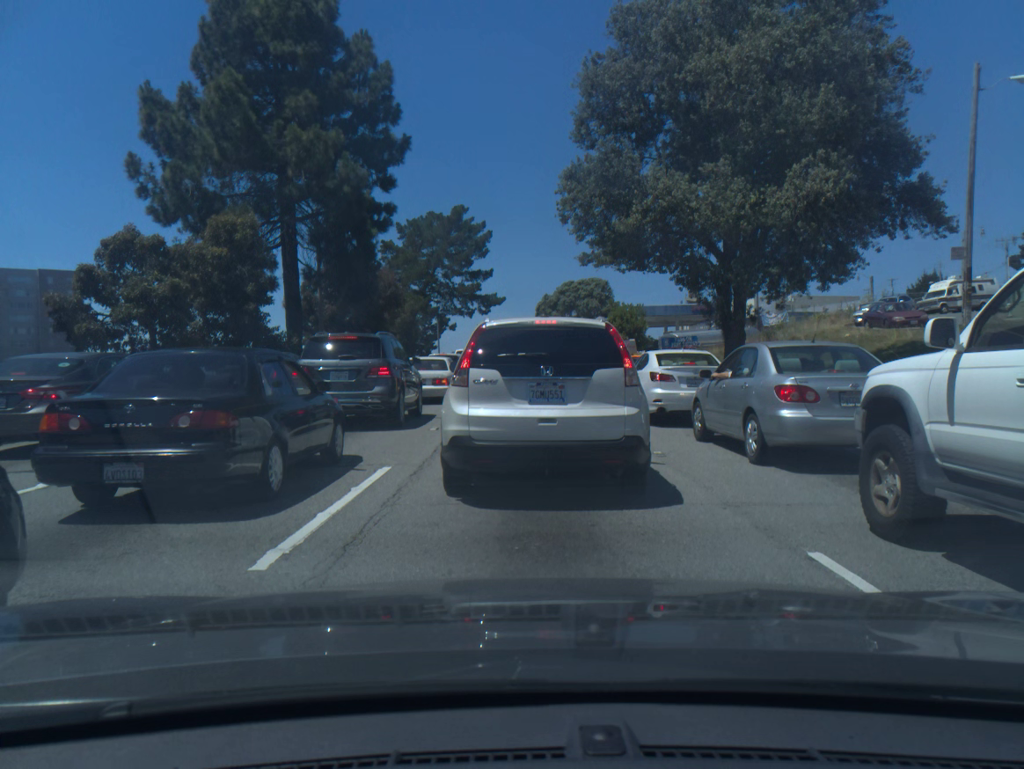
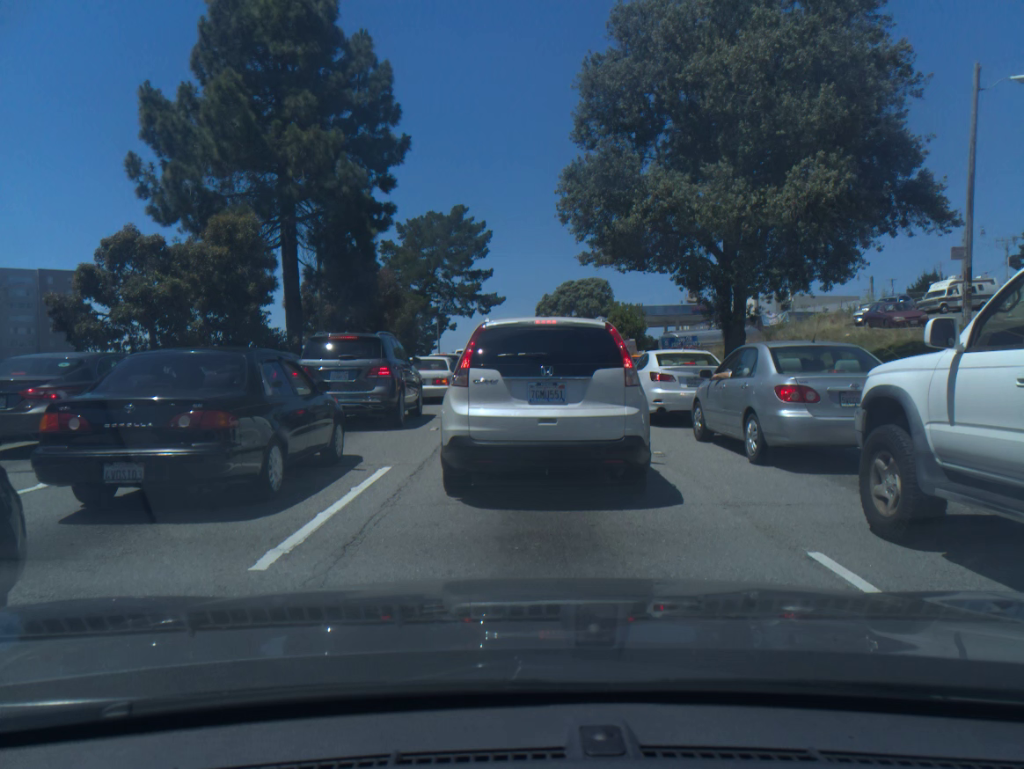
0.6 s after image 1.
(0.0, 0.0) m; 0°
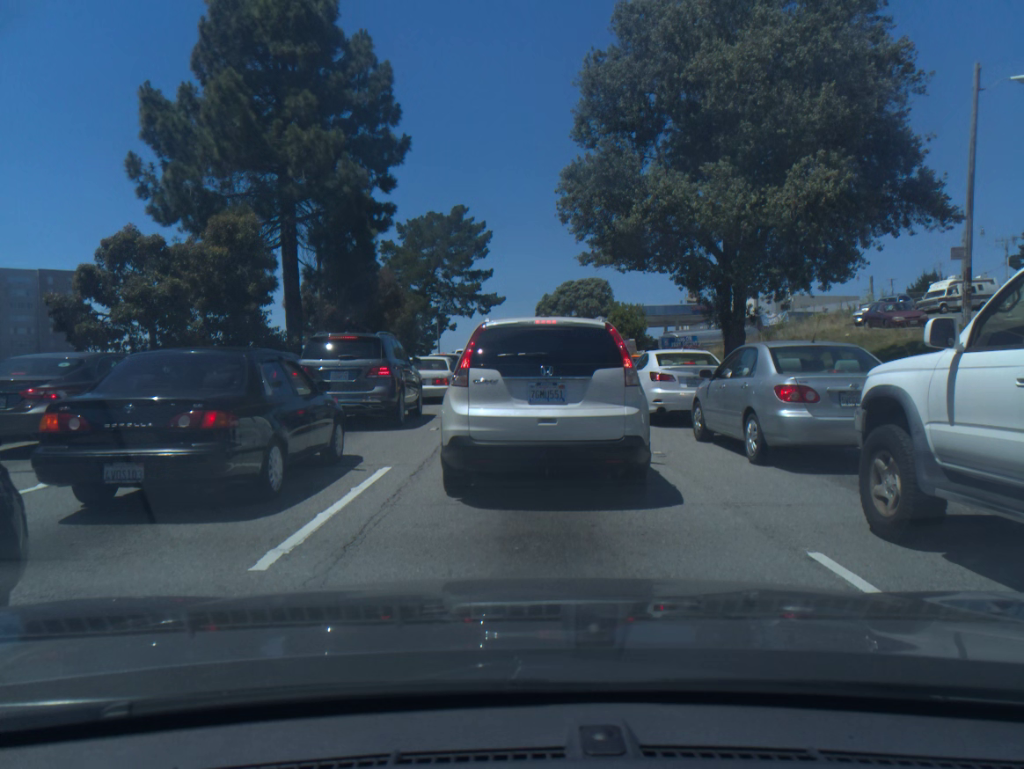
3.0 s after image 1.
(0.0, 0.0) m; 0°
